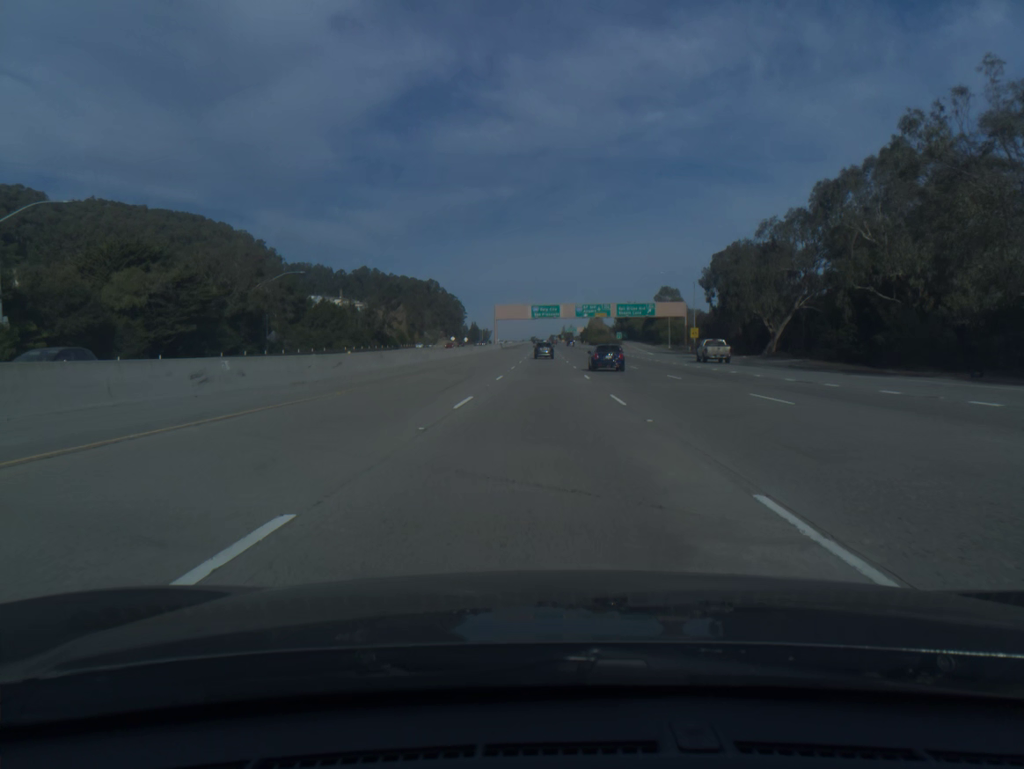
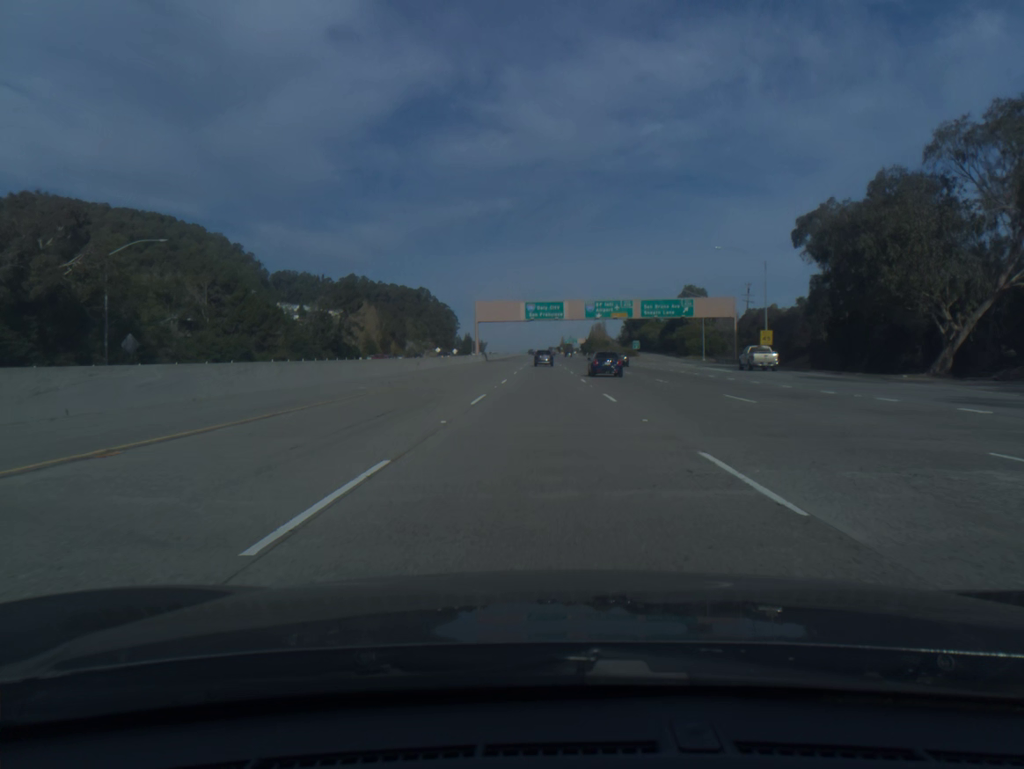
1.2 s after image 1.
(0.0, +40.6) m; 0°
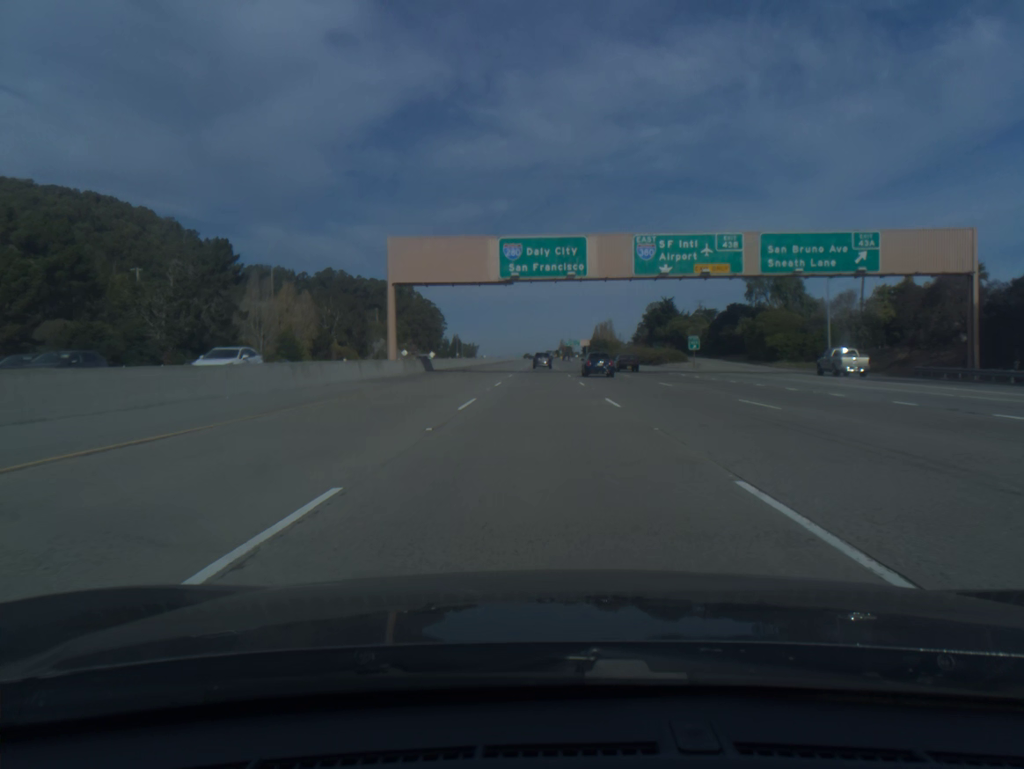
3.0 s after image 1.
(+0.1, +60.6) m; 0°
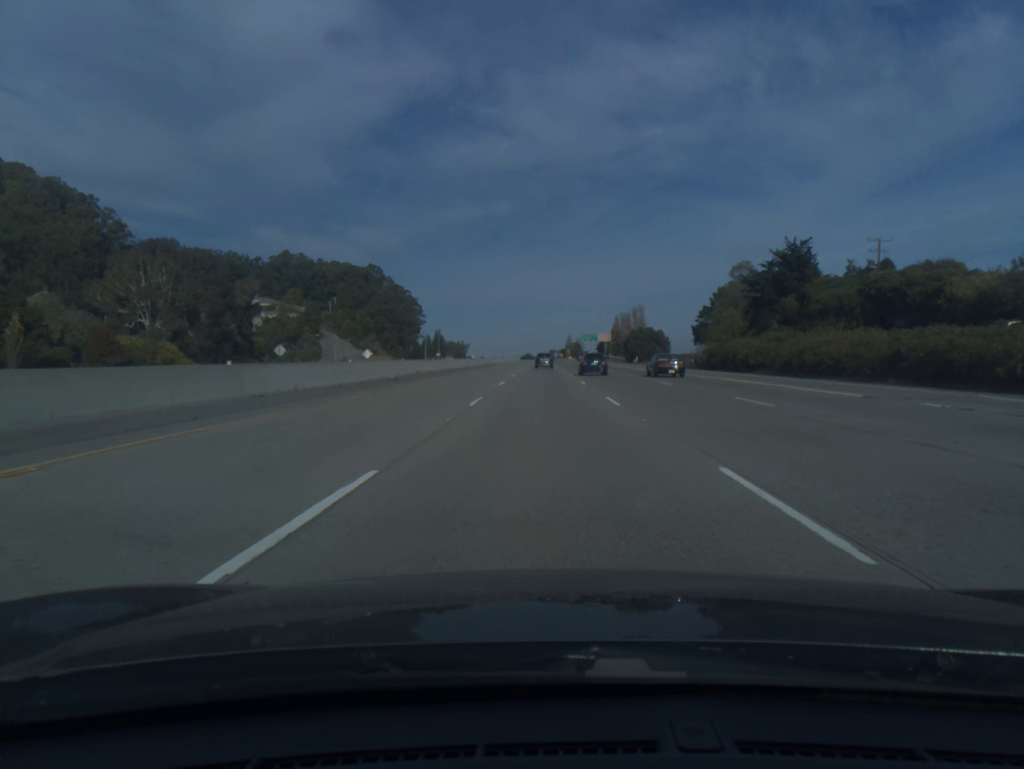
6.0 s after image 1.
(-0.3, +101.3) m; 0°
